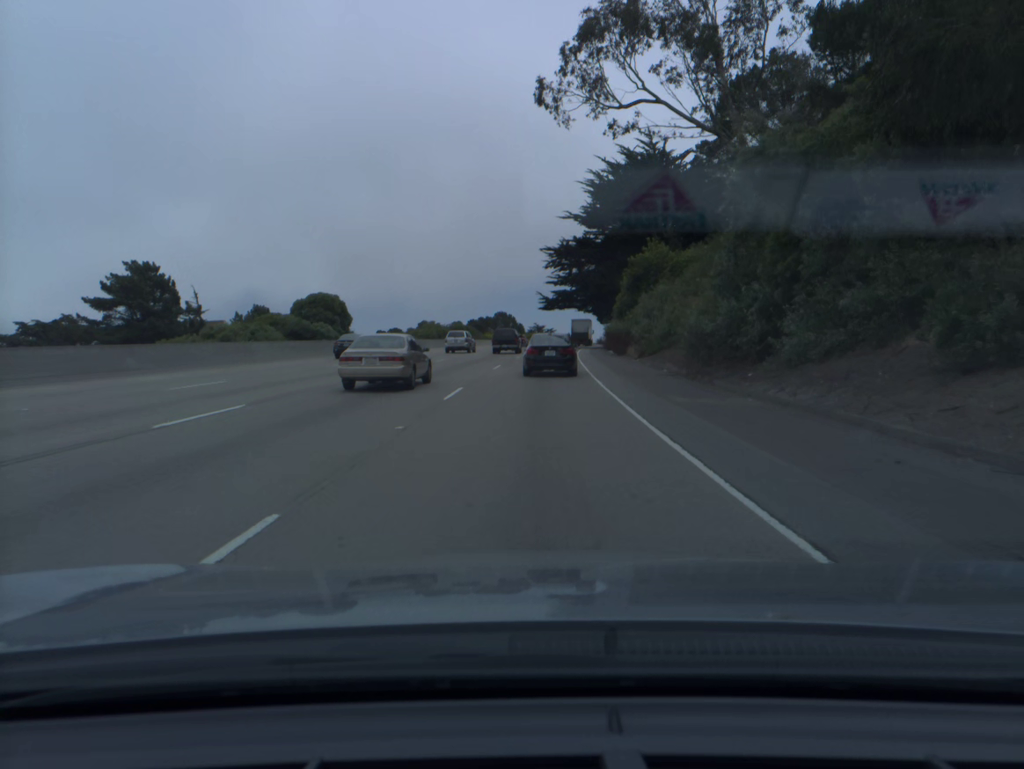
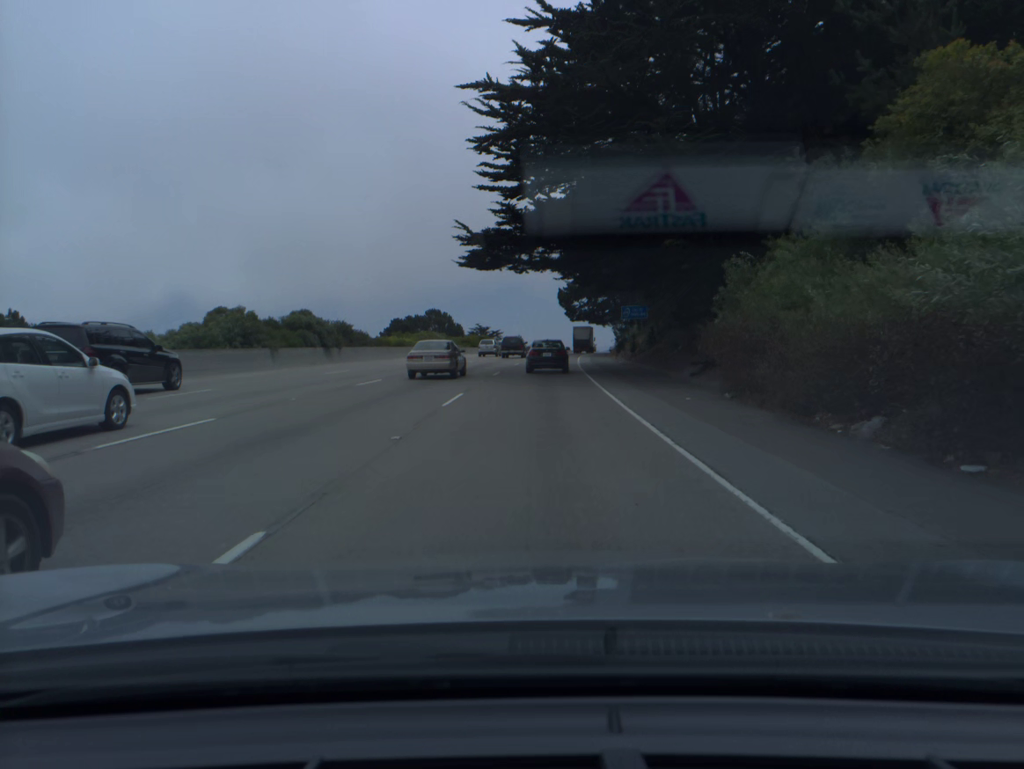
(+2.3, +58.8) m; +4°
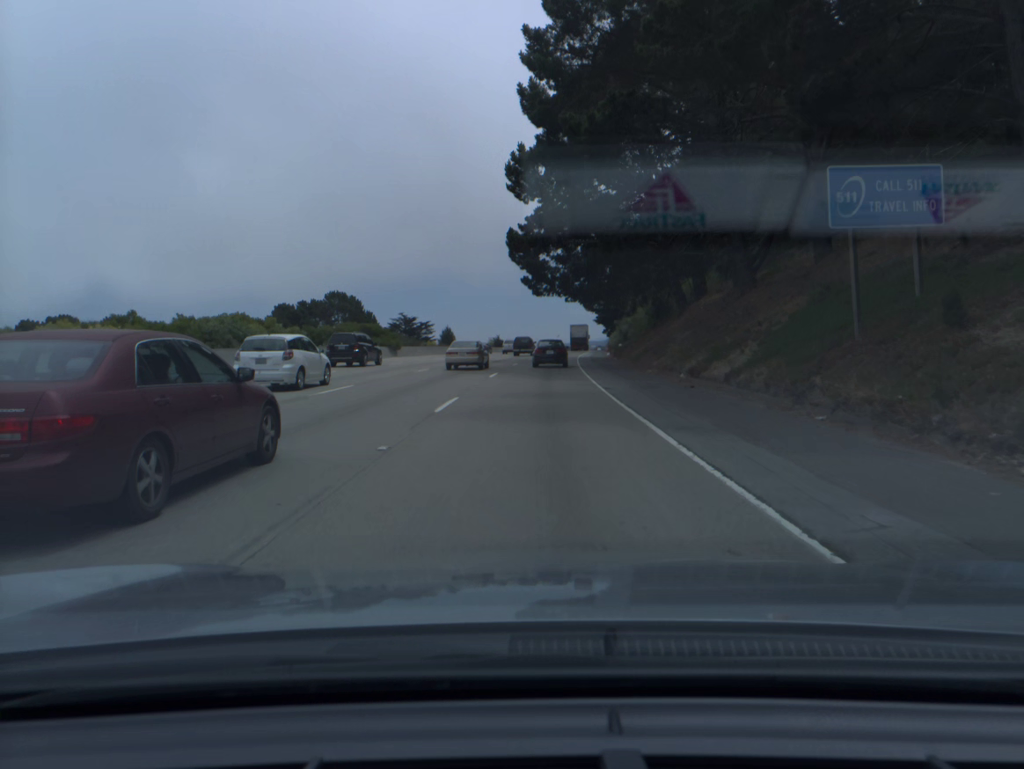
(+2.1, +59.9) m; +4°
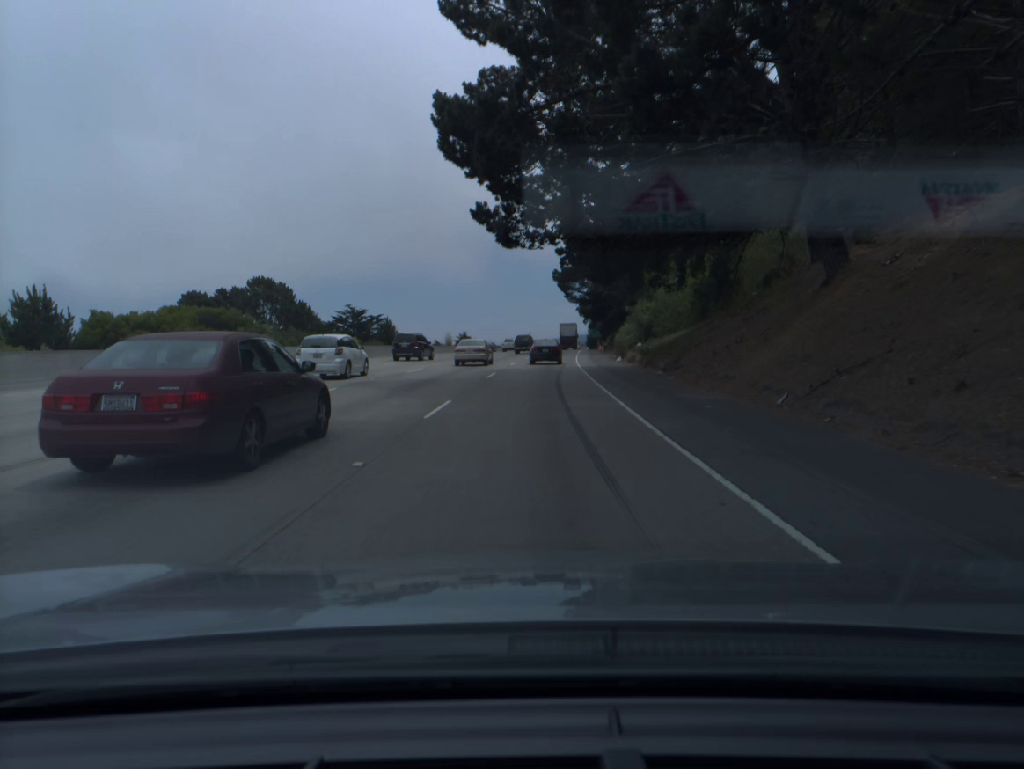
(+0.6, +30.5) m; +2°
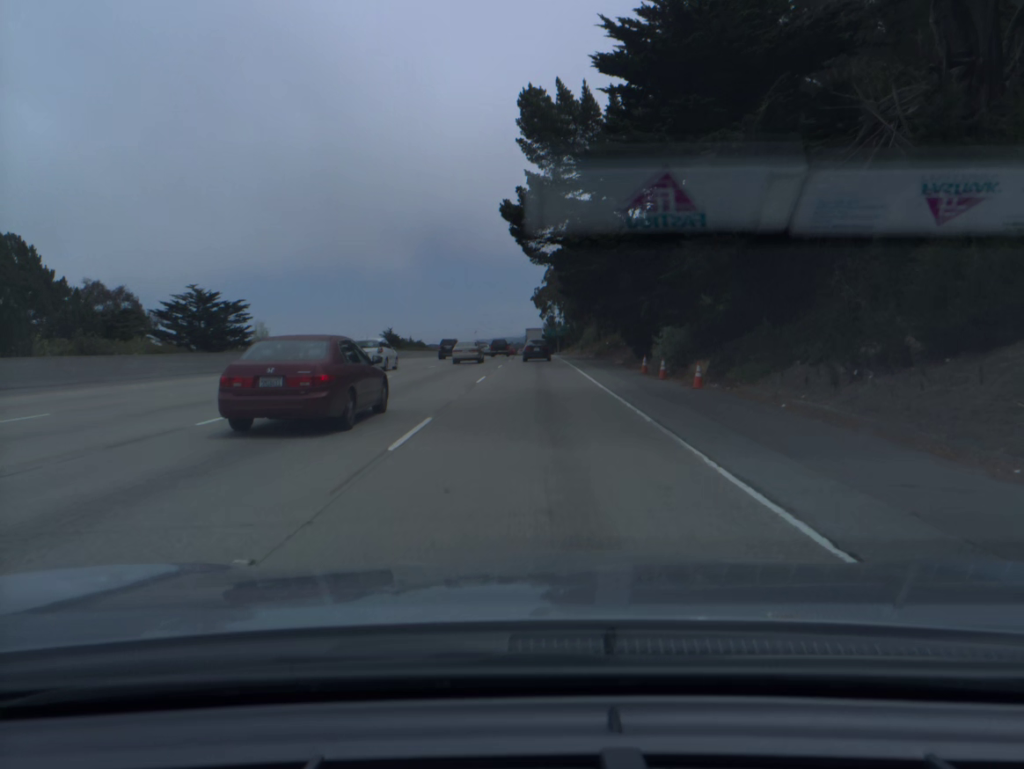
(+2.3, +62.1) m; +4°
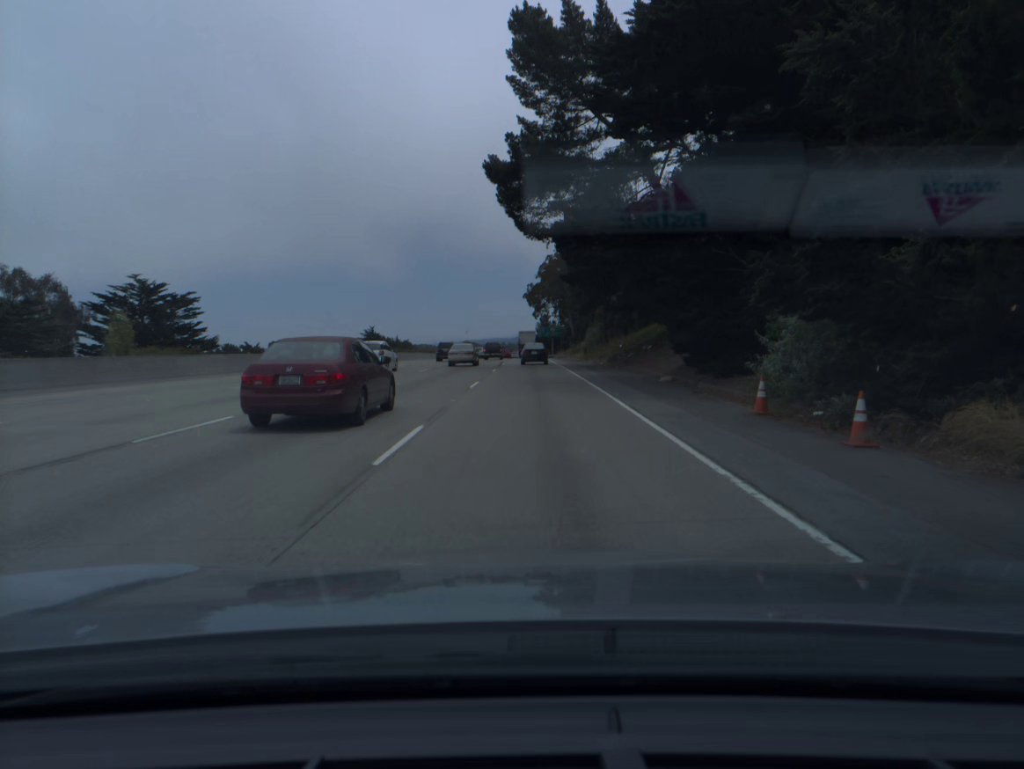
(+0.1, +15.8) m; 0°
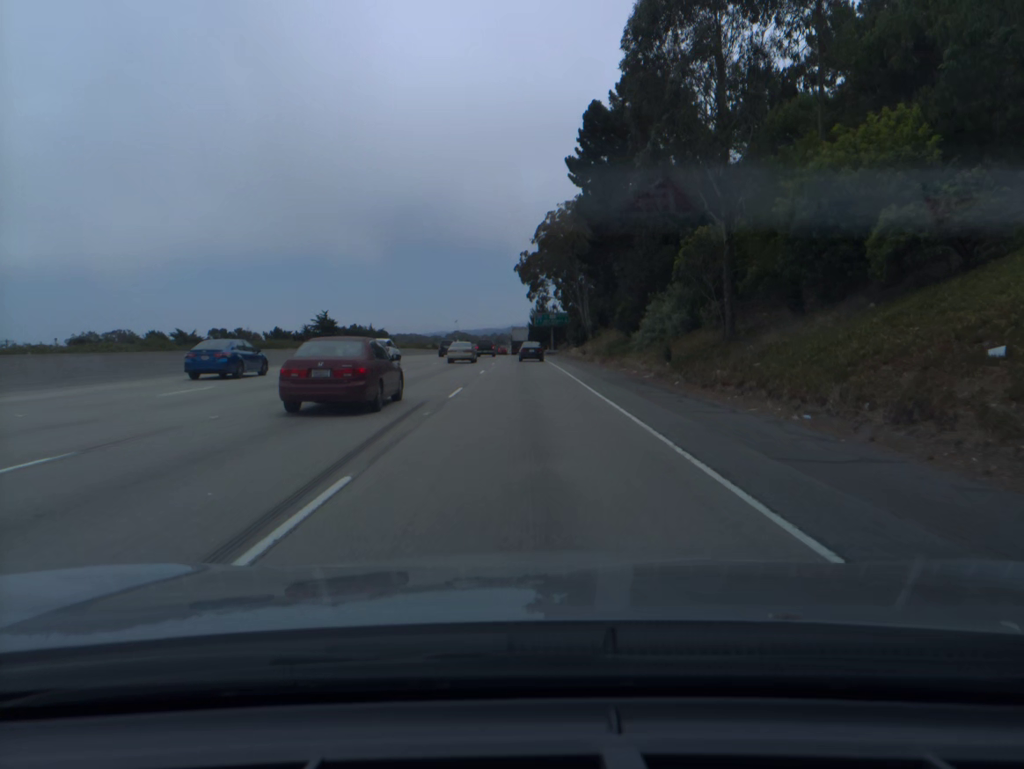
(+0.4, +48.2) m; +1°
